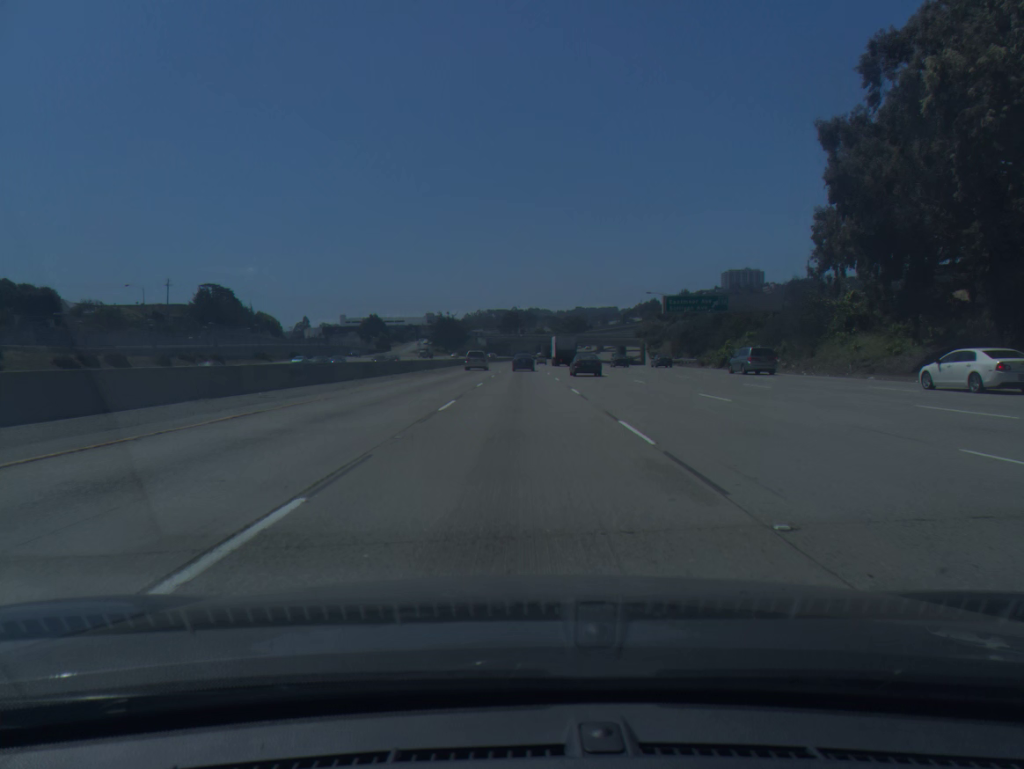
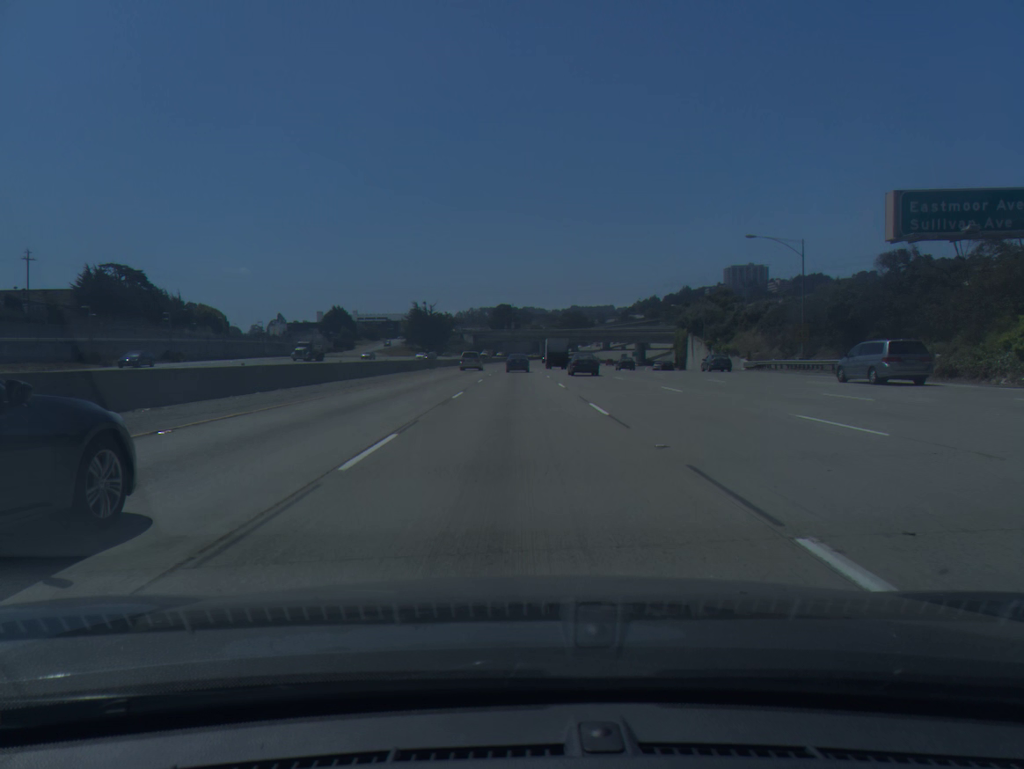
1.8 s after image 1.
(+0.3, +53.2) m; 0°
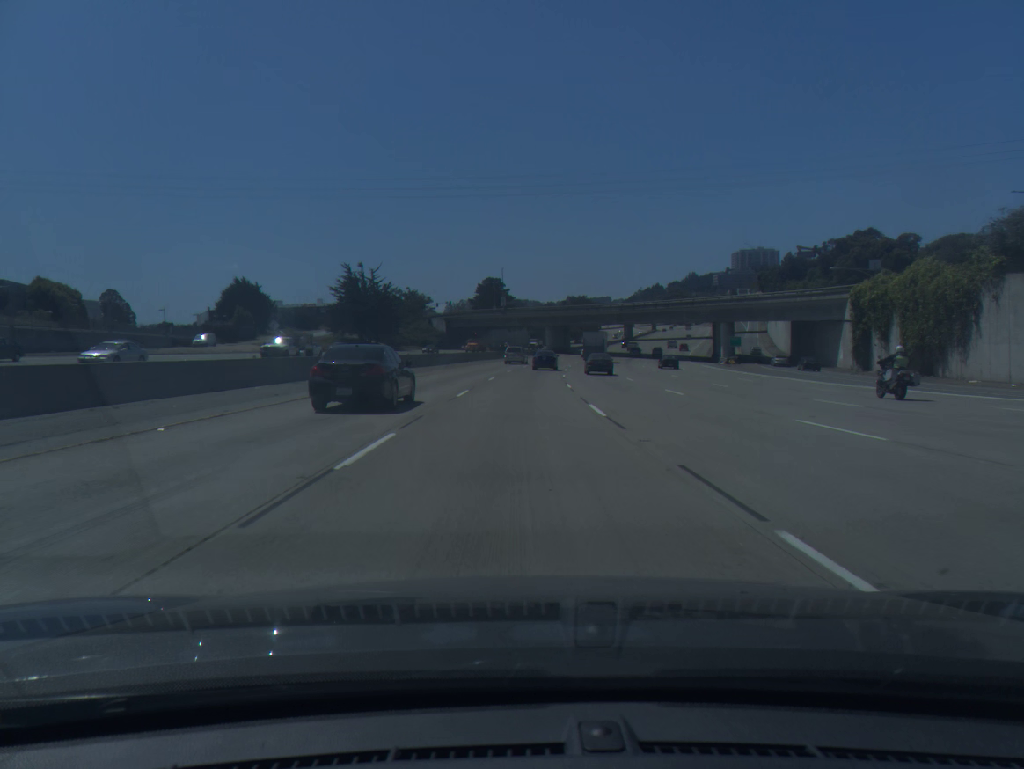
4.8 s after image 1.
(-0.2, +87.6) m; 0°
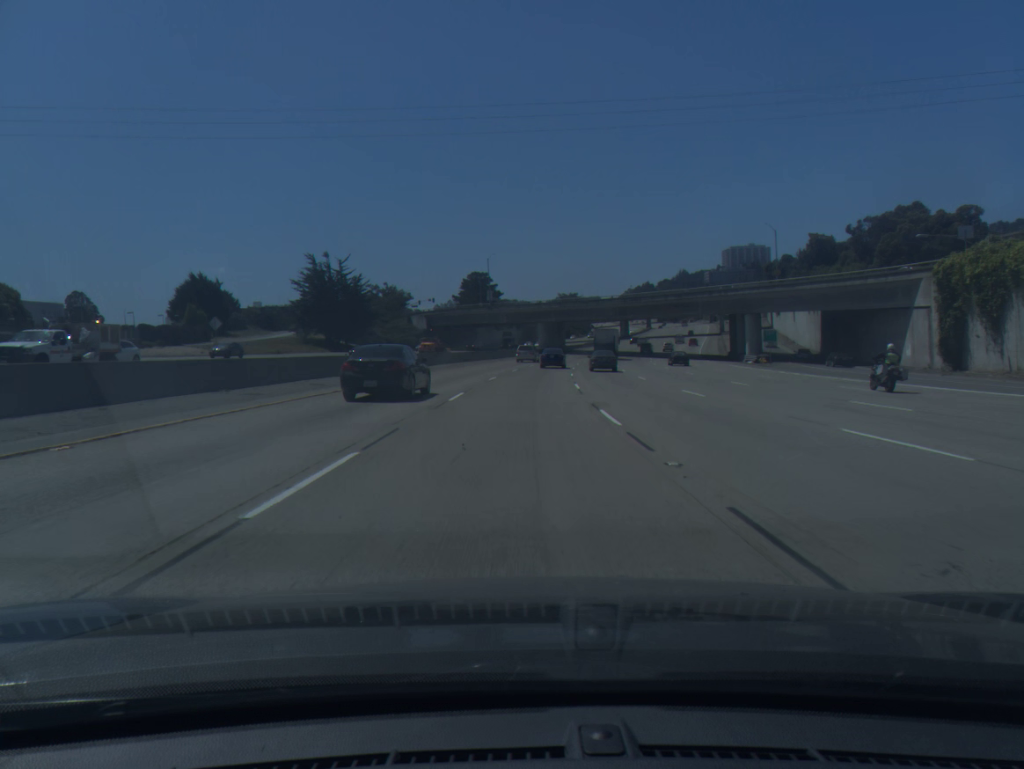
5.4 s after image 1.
(+0.1, +17.4) m; +1°
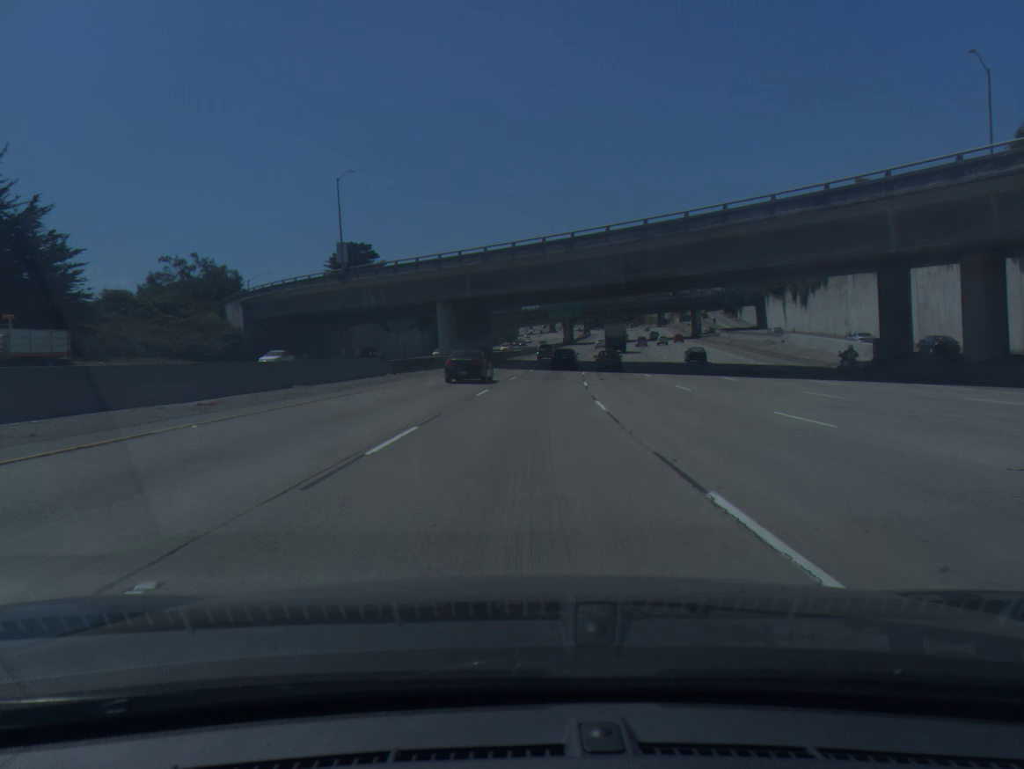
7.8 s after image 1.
(+3.3, +68.9) m; +6°
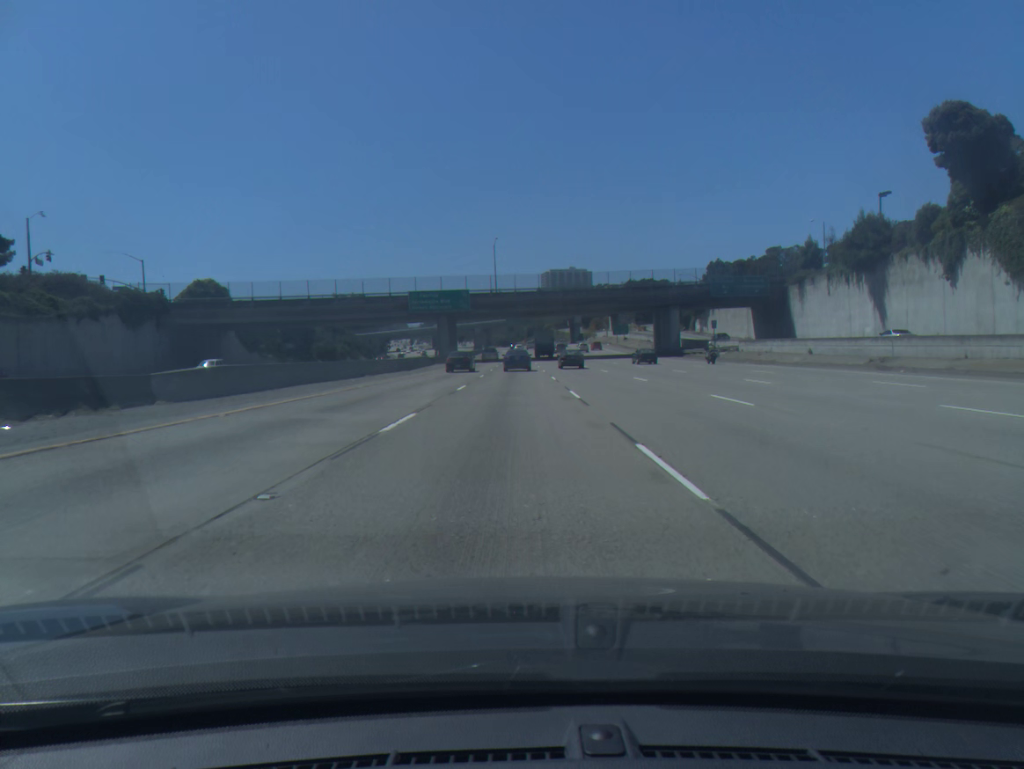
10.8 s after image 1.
(+6.5, +84.4) m; +8°
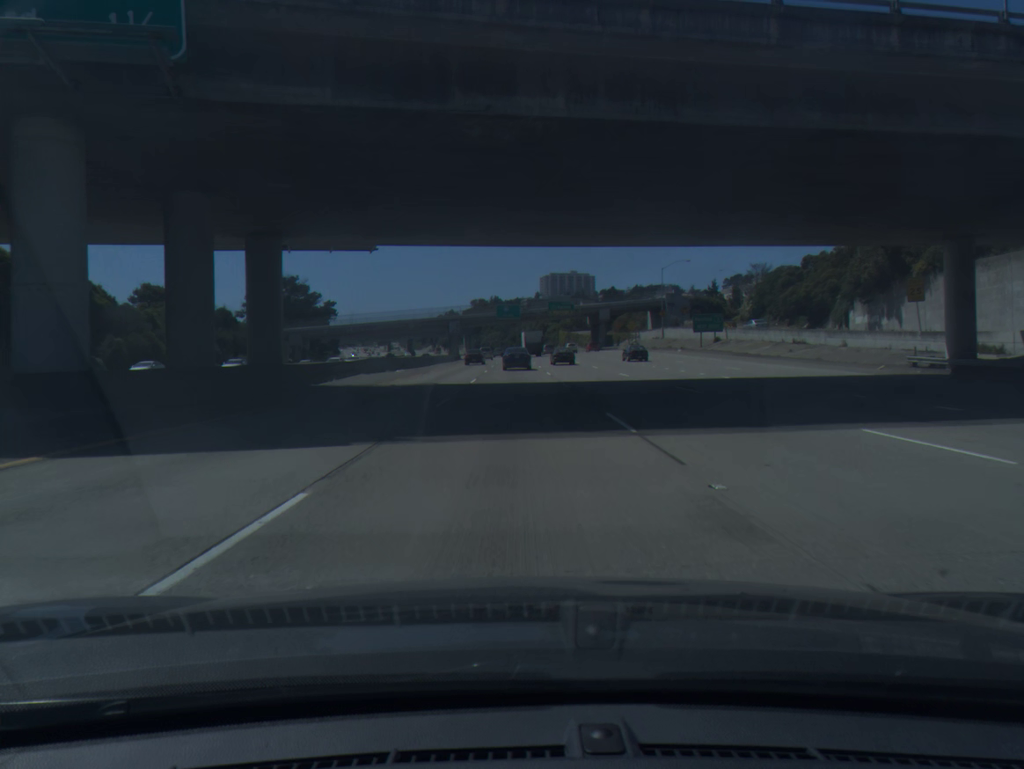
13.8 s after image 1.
(0.0, +82.0) m; 0°
